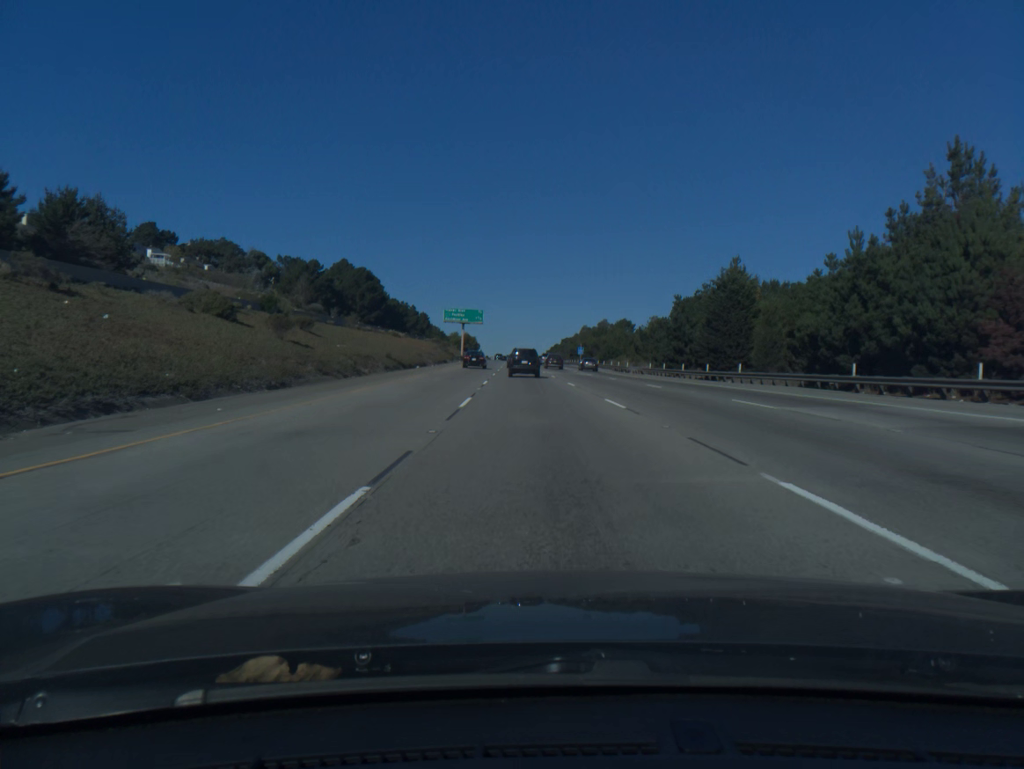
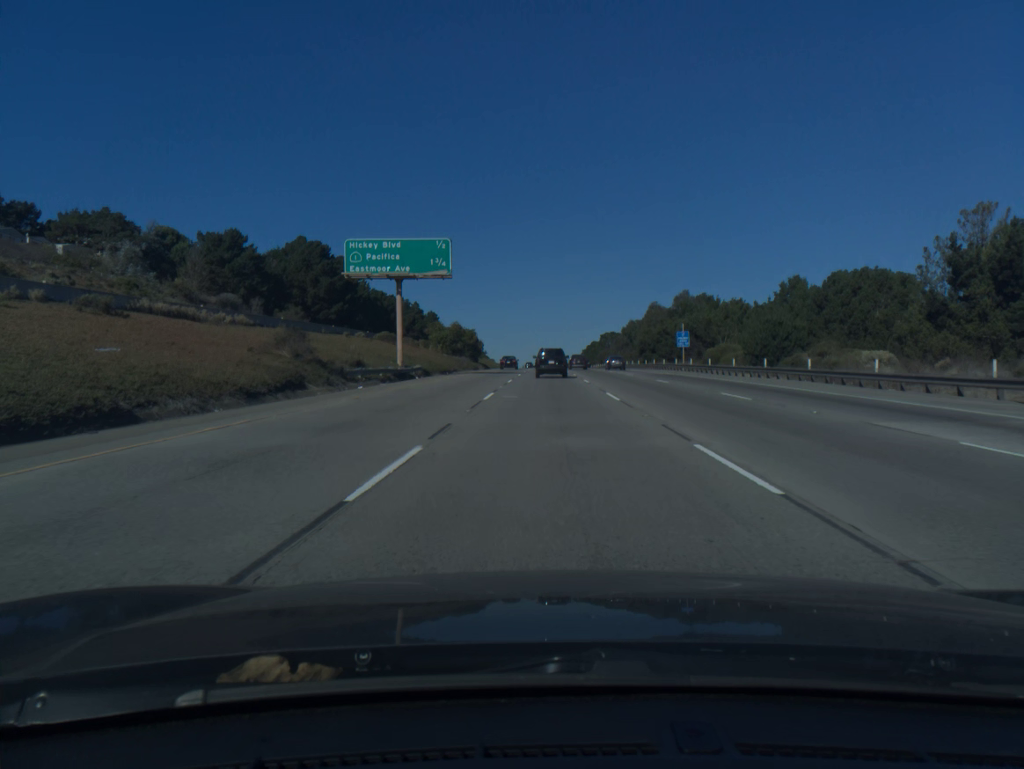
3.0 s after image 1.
(-2.4, +83.9) m; -2°
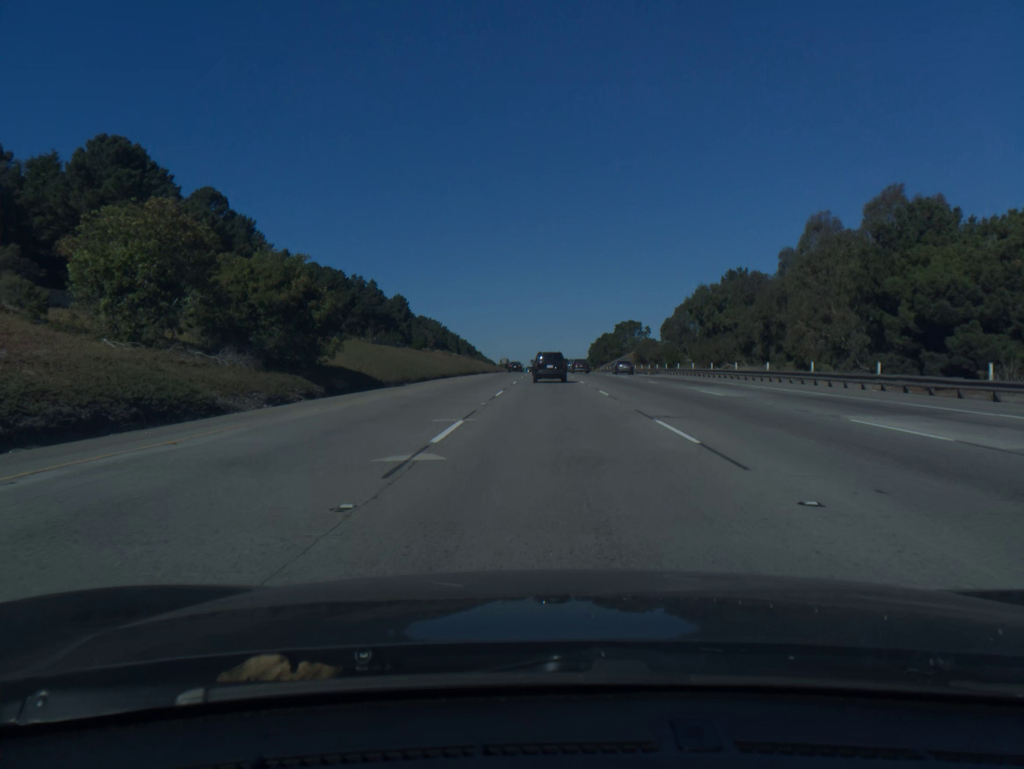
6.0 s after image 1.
(+0.2, +83.5) m; 0°
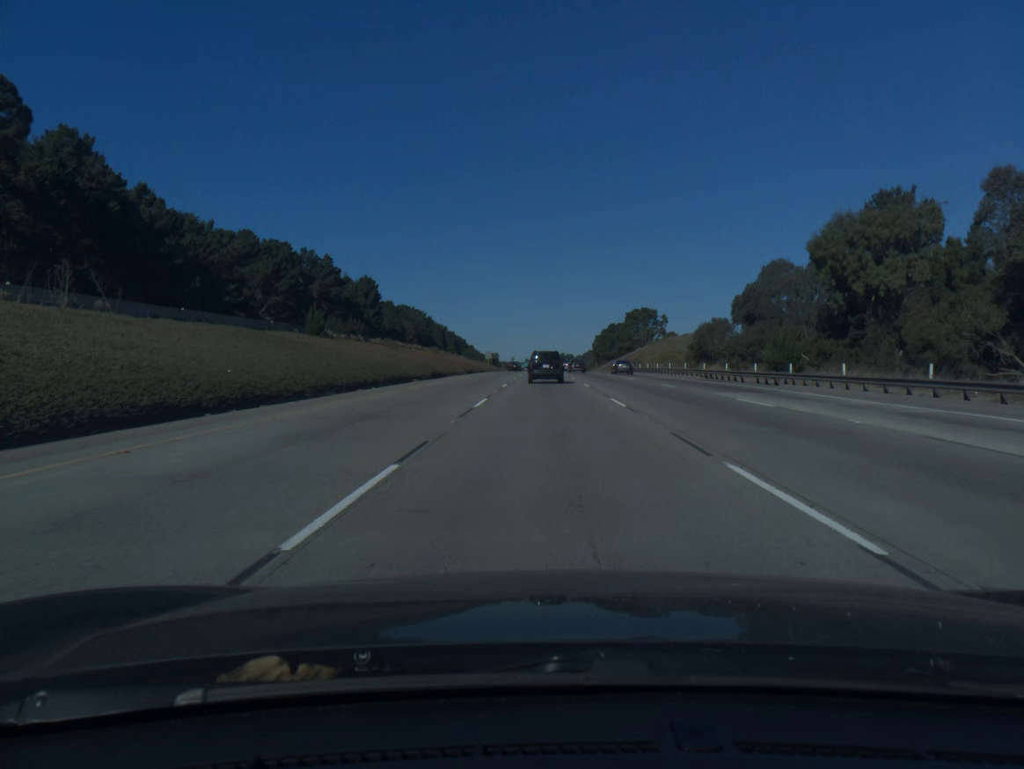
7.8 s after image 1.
(+0.2, +50.0) m; 0°
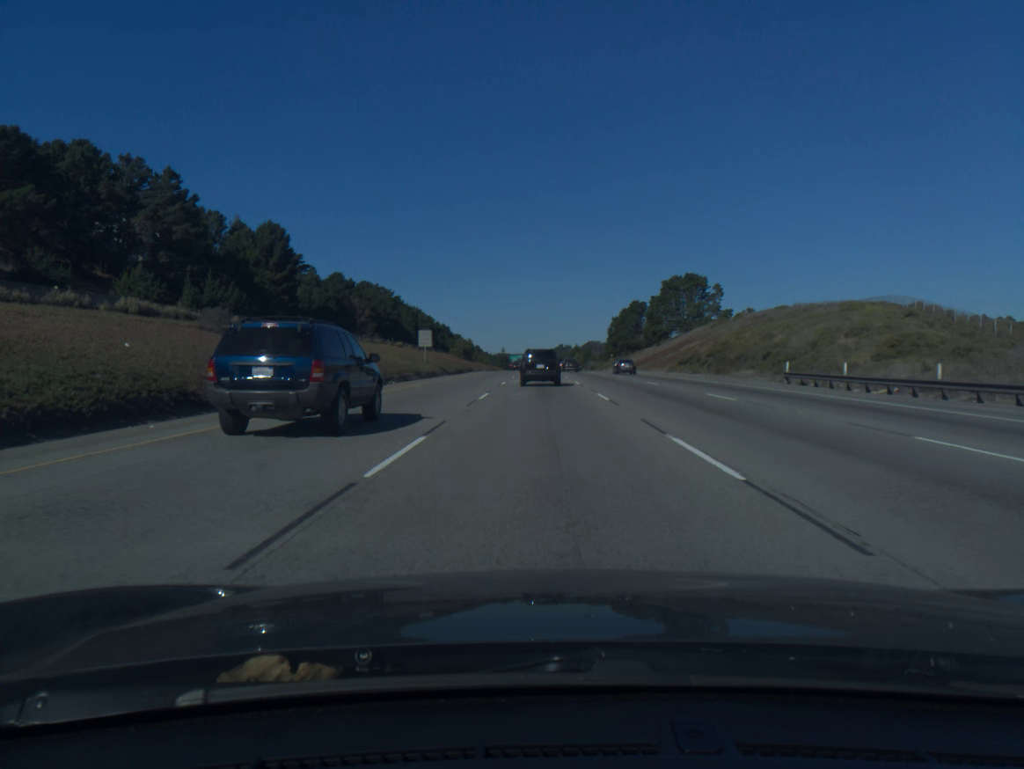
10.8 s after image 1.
(0.0, +84.5) m; 0°
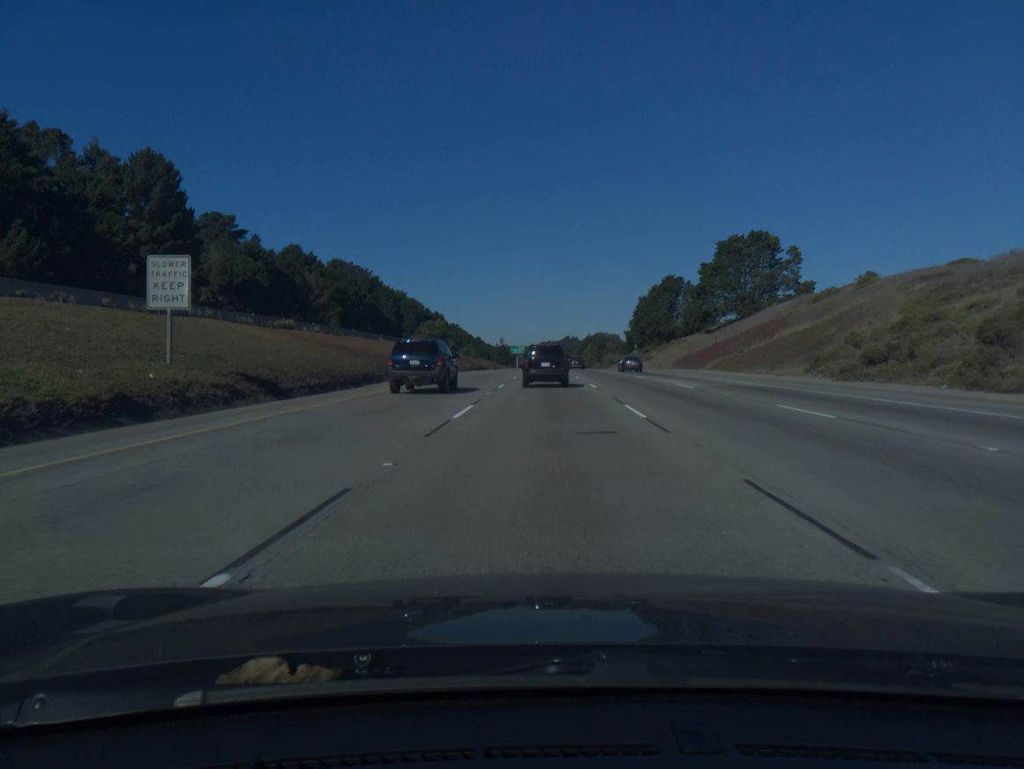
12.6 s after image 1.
(-0.2, +51.3) m; 0°
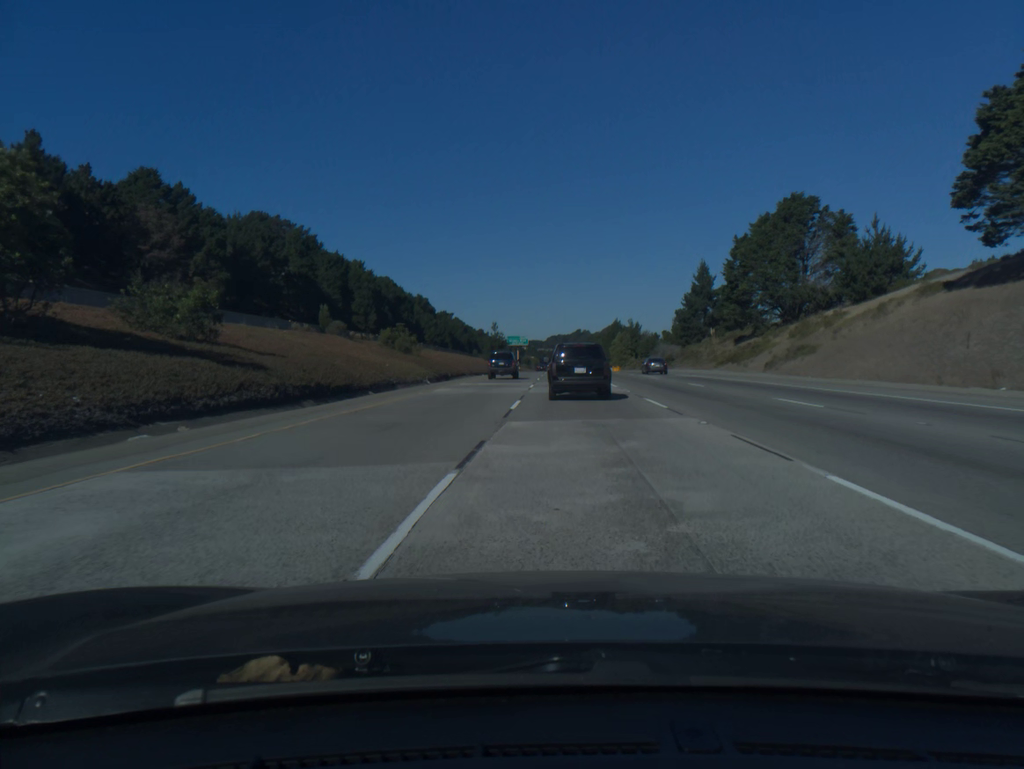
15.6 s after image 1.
(-0.4, +84.0) m; -1°
